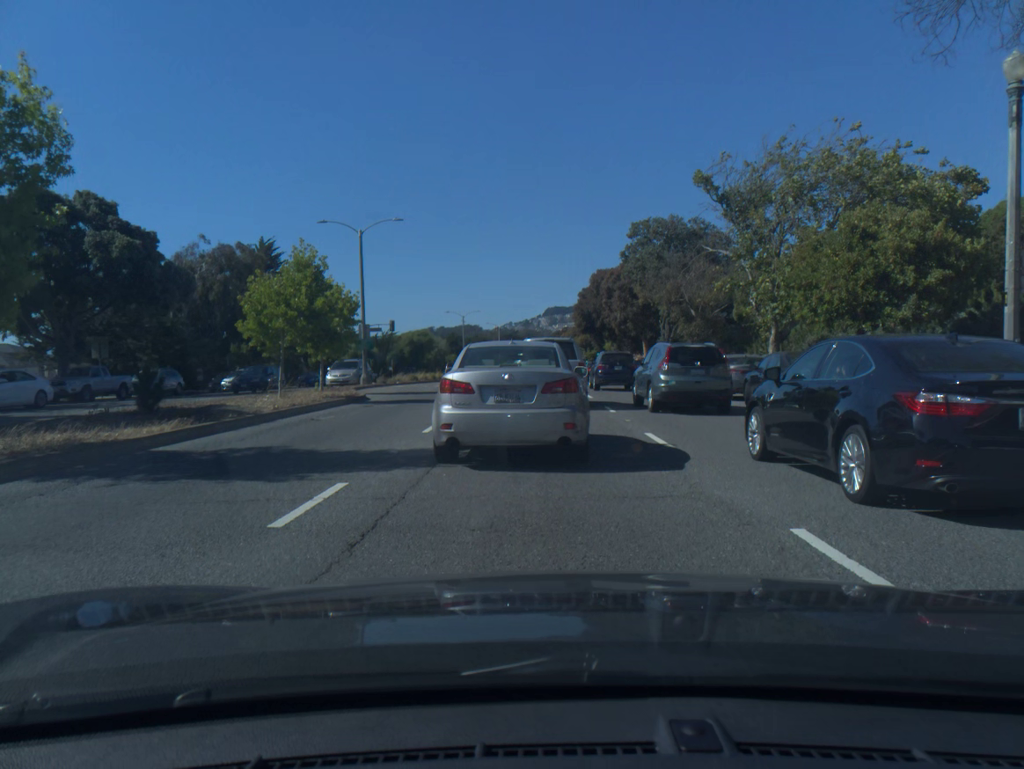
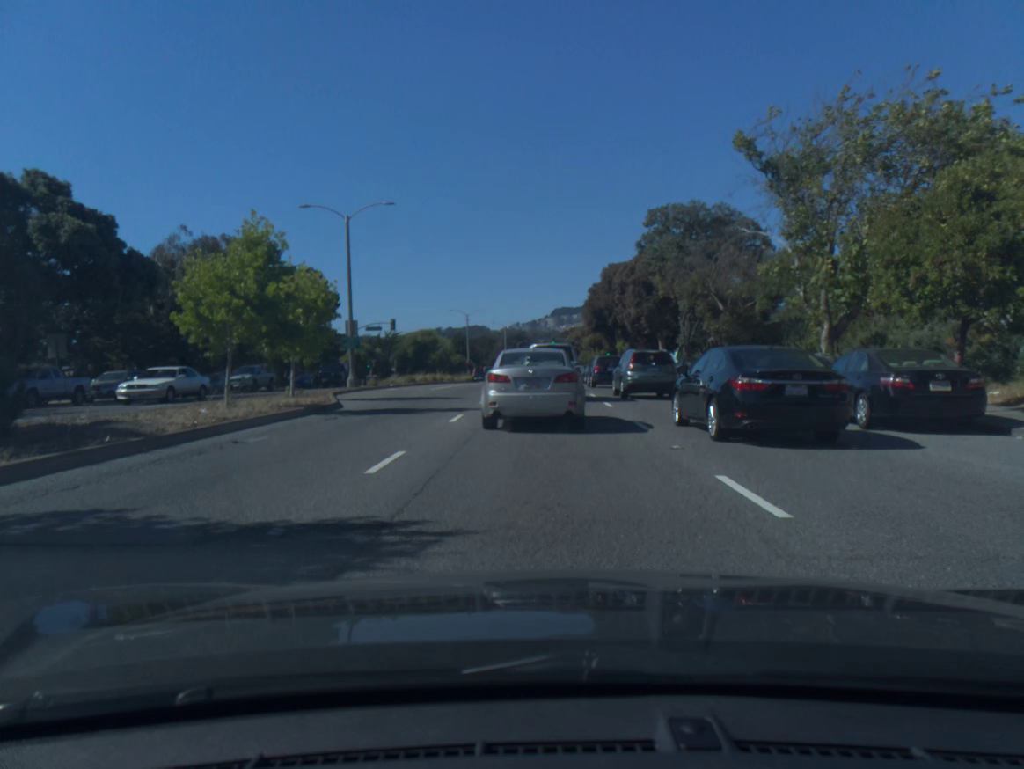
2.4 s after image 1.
(0.0, +4.6) m; 0°
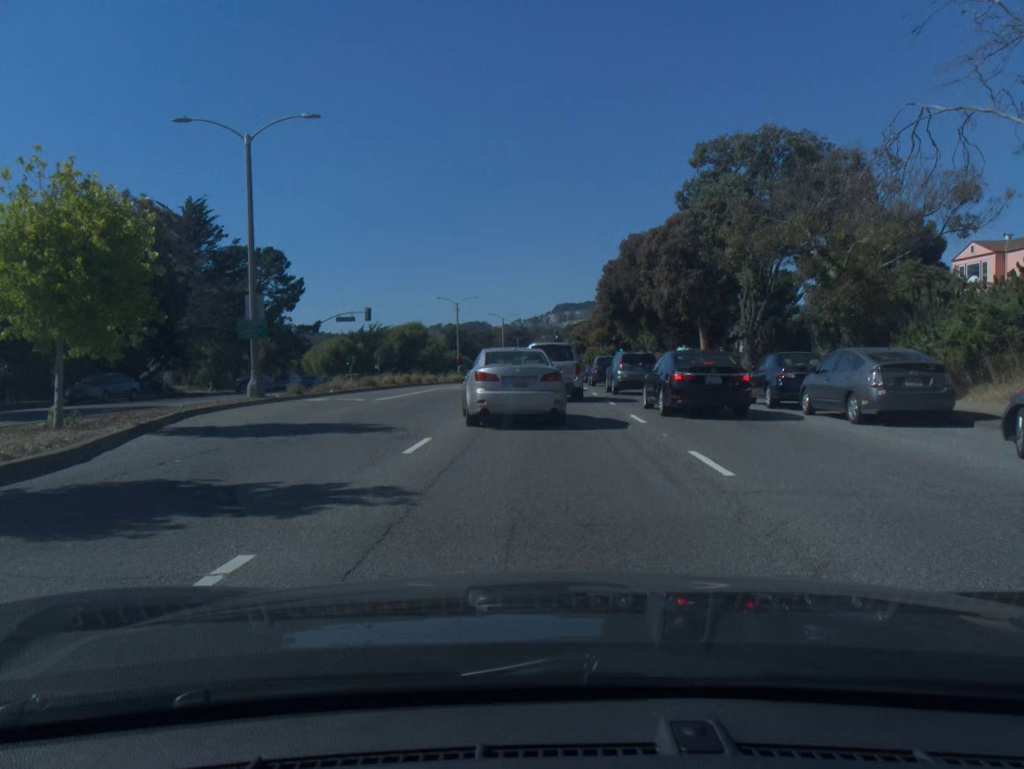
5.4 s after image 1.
(0.0, +12.6) m; 0°
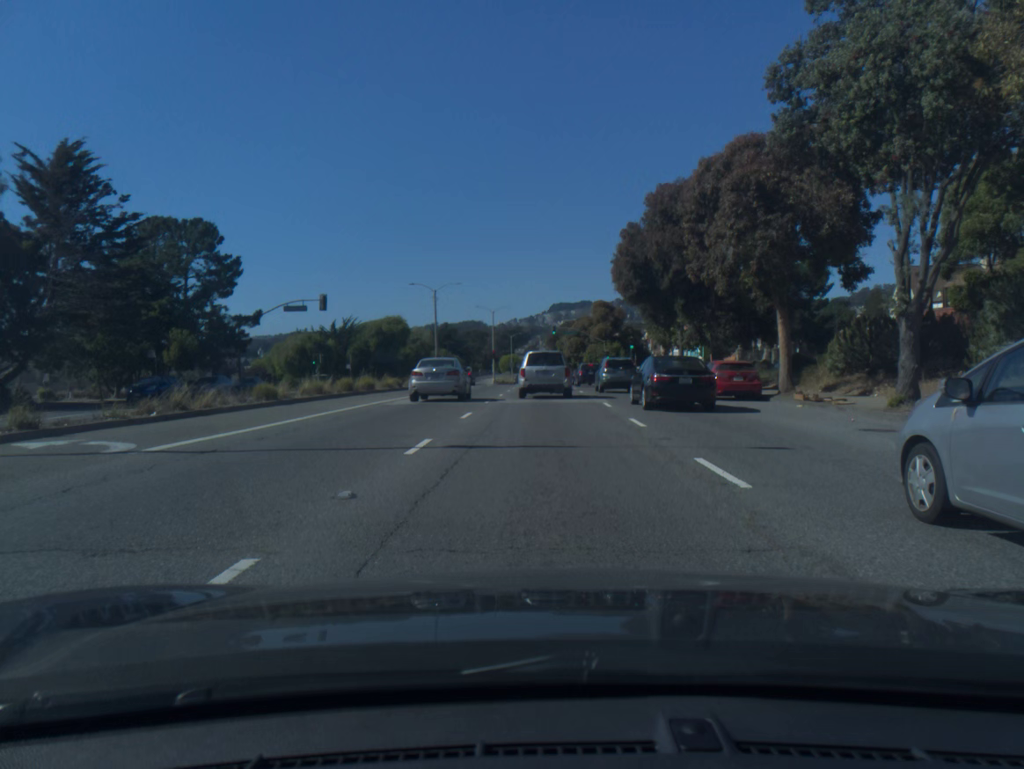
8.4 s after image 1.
(0.0, +14.5) m; 0°
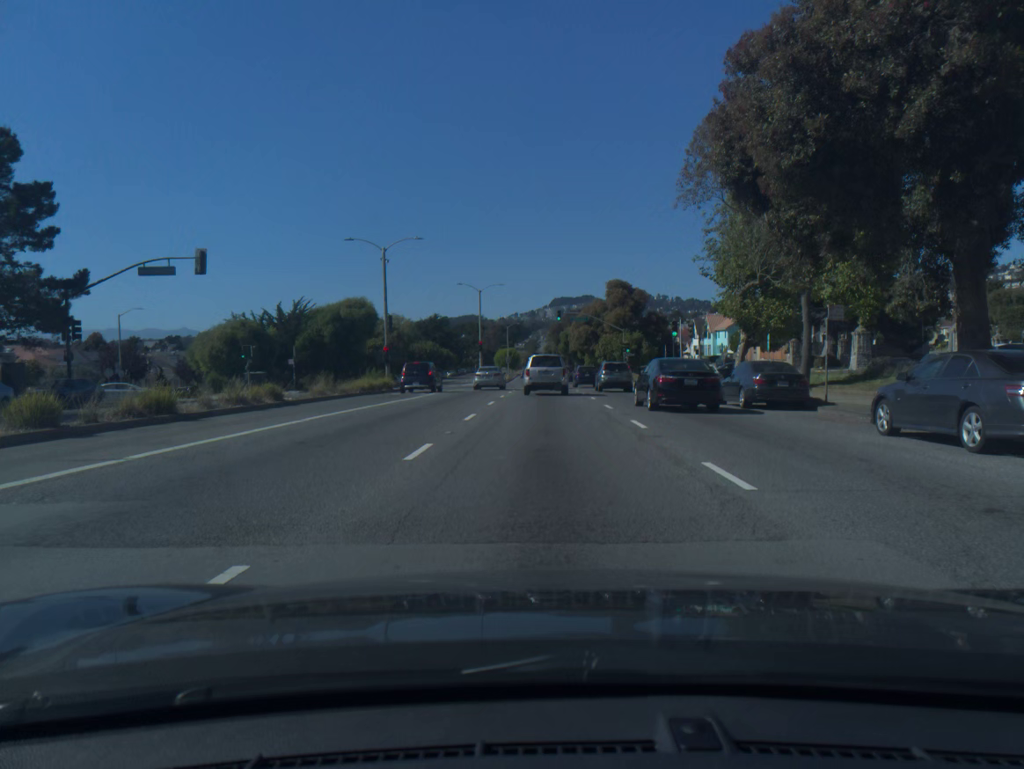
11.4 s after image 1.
(-0.1, +22.1) m; 0°
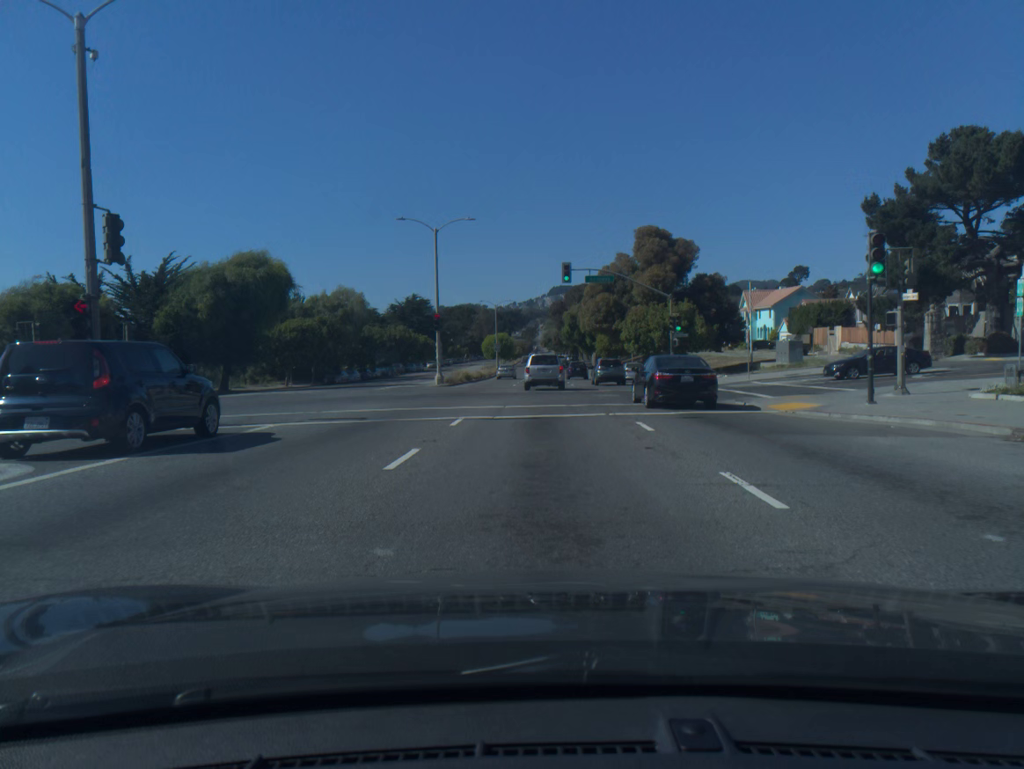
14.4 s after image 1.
(+0.1, +30.2) m; 0°
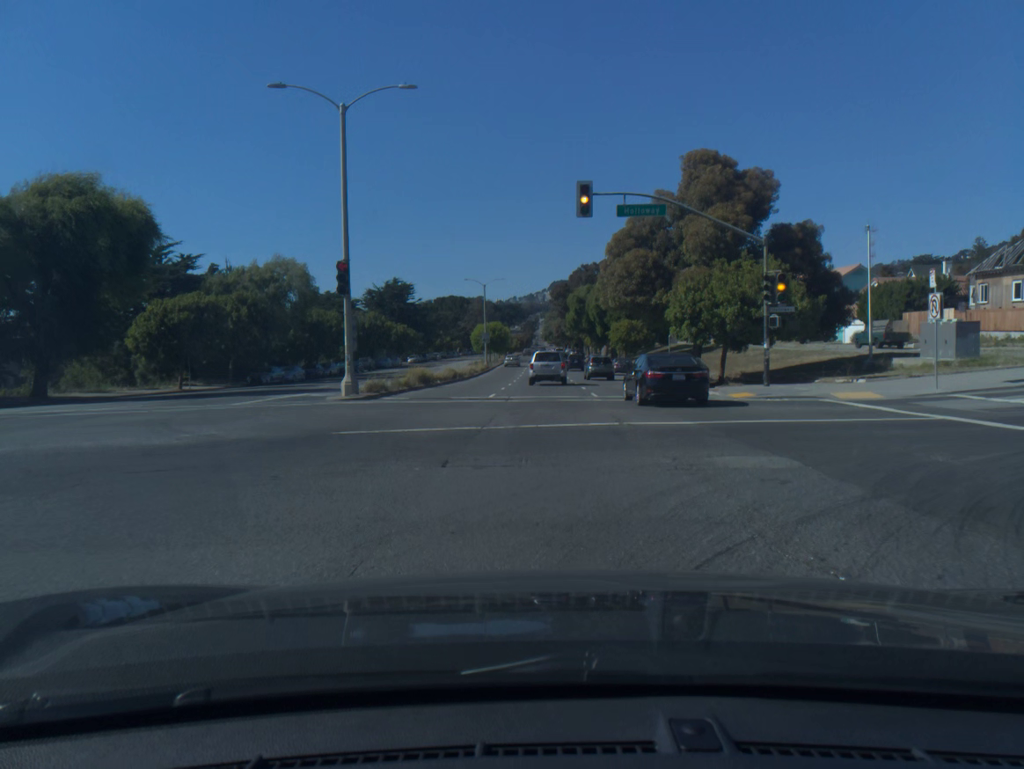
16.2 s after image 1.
(-0.1, +21.4) m; 0°
